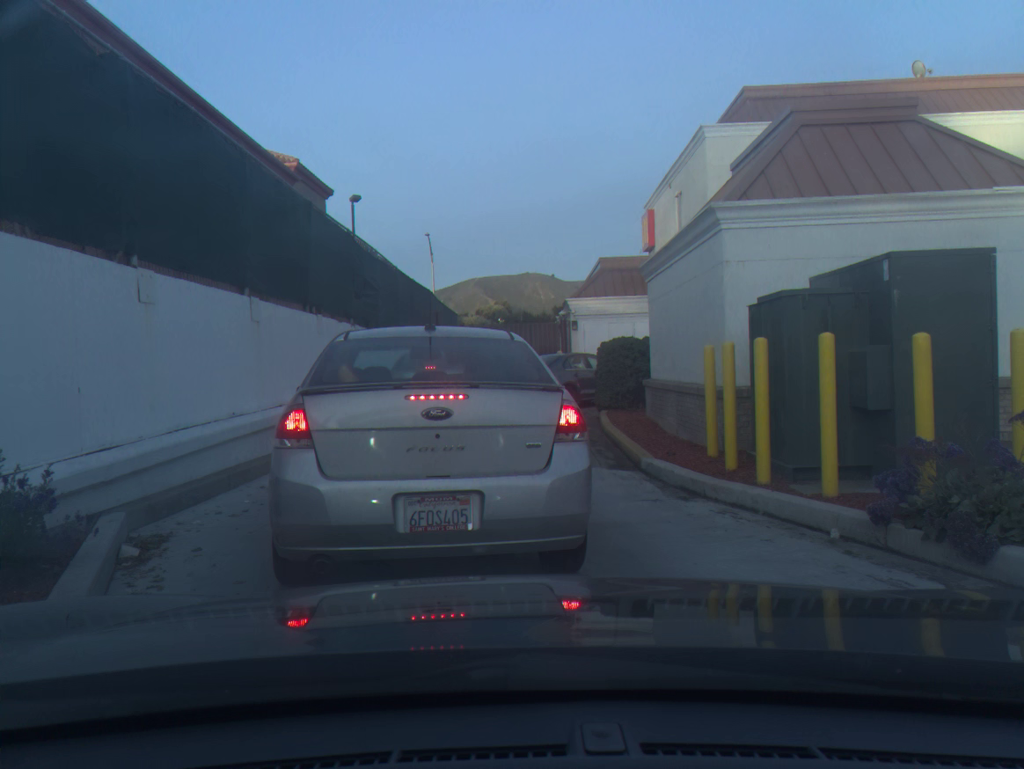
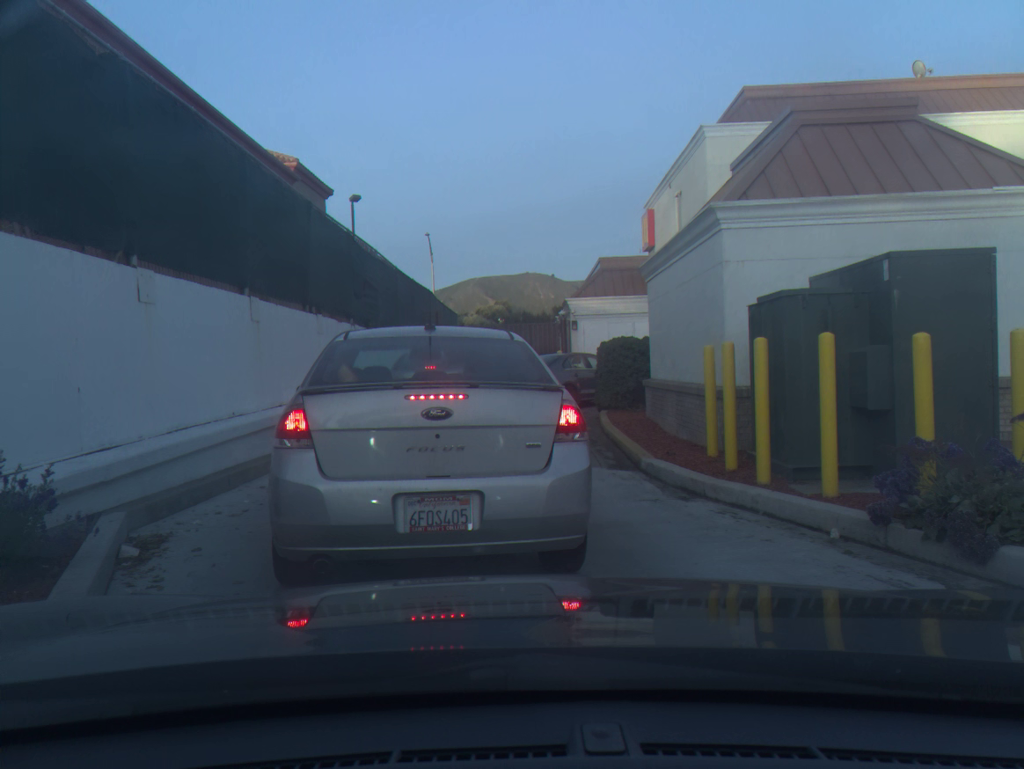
(0.0, 0.0) m; 0°
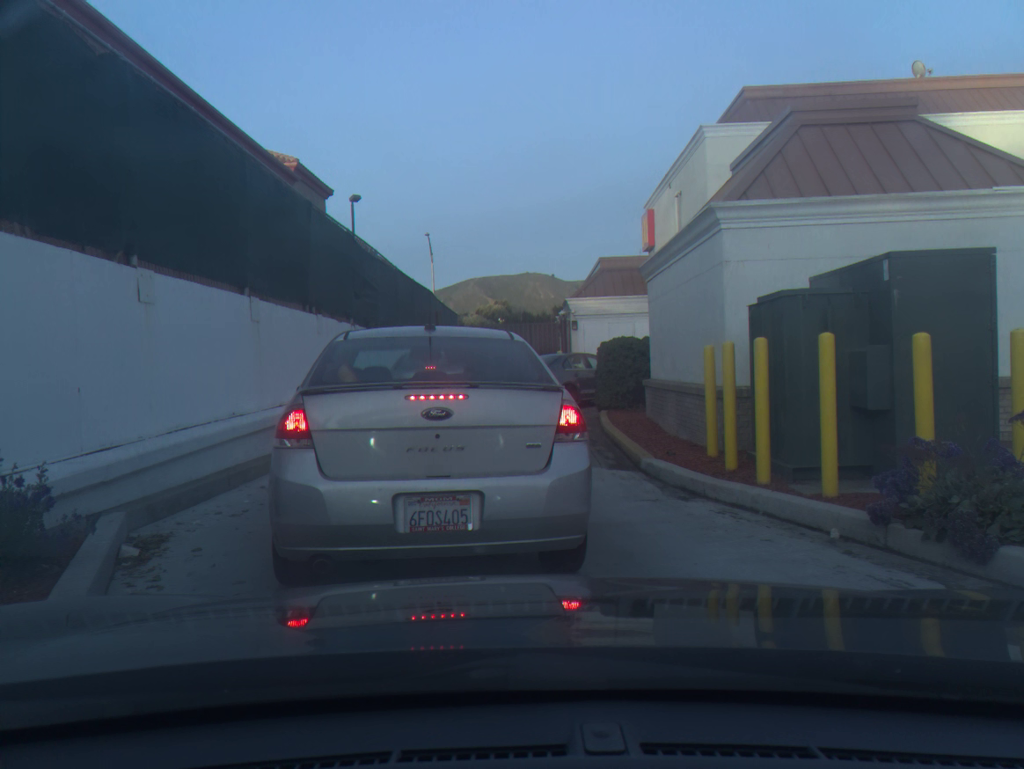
(0.0, 0.0) m; 0°
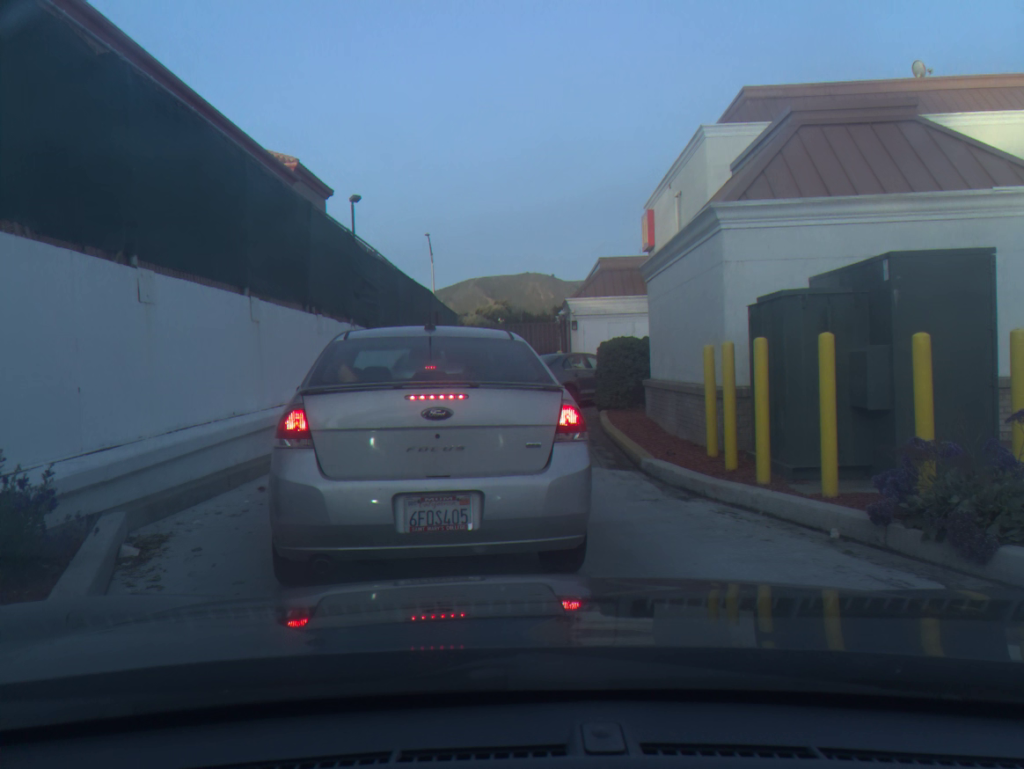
(0.0, 0.0) m; 0°
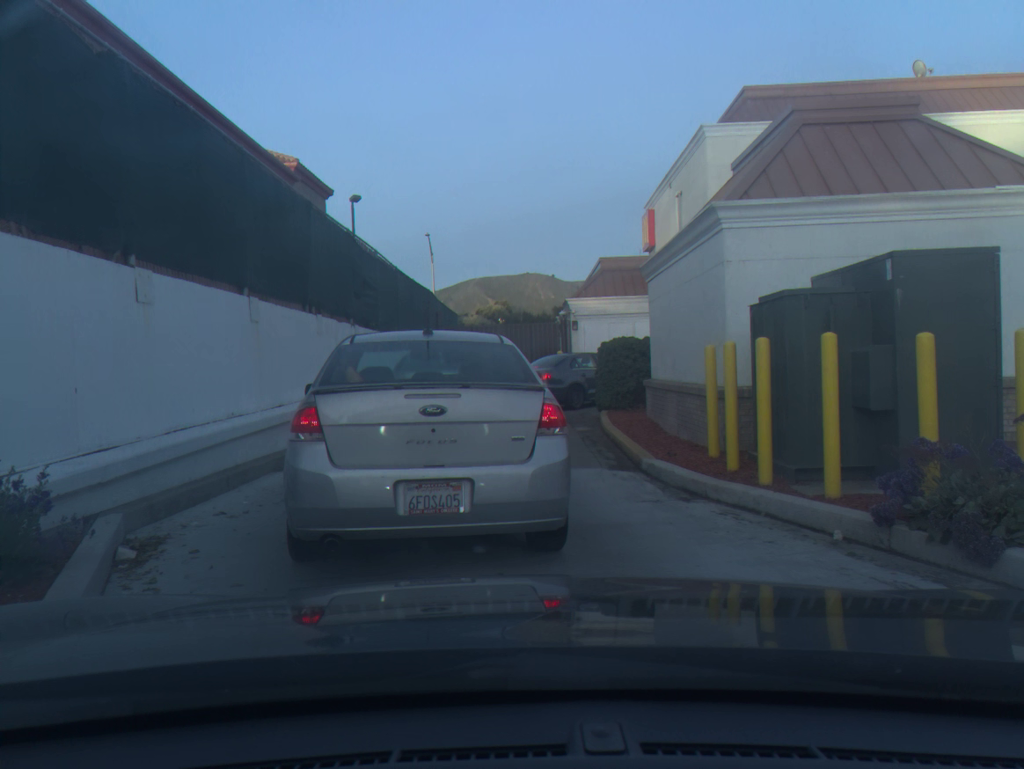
(0.0, 0.0) m; 0°
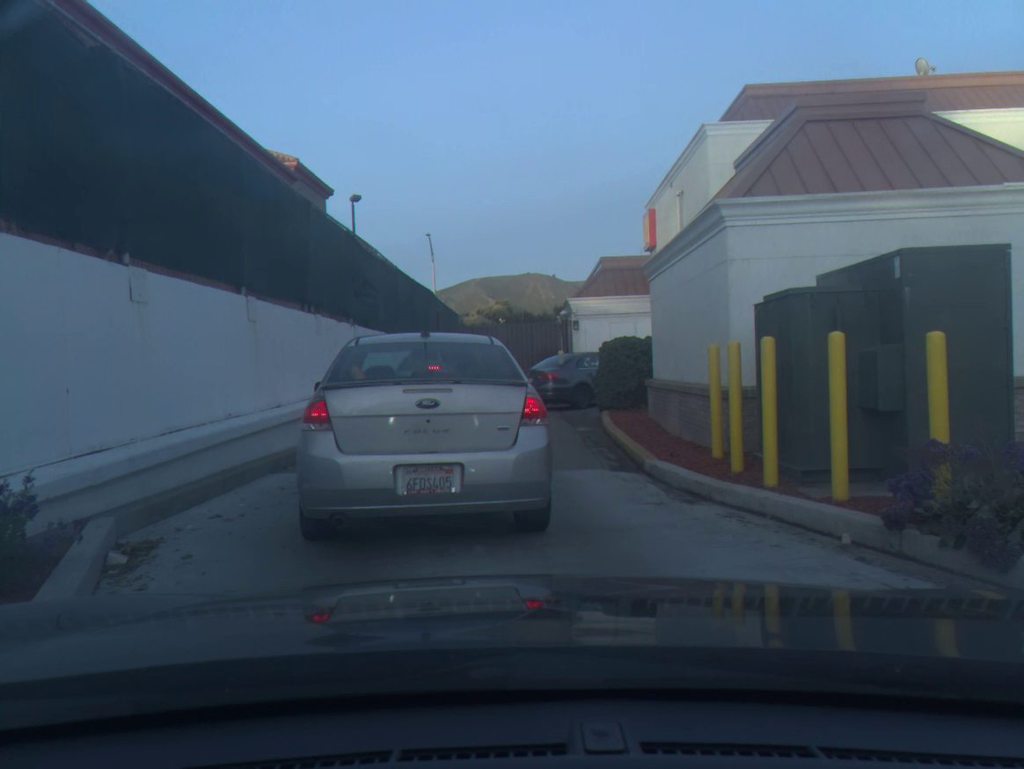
(0.0, +0.1) m; 0°
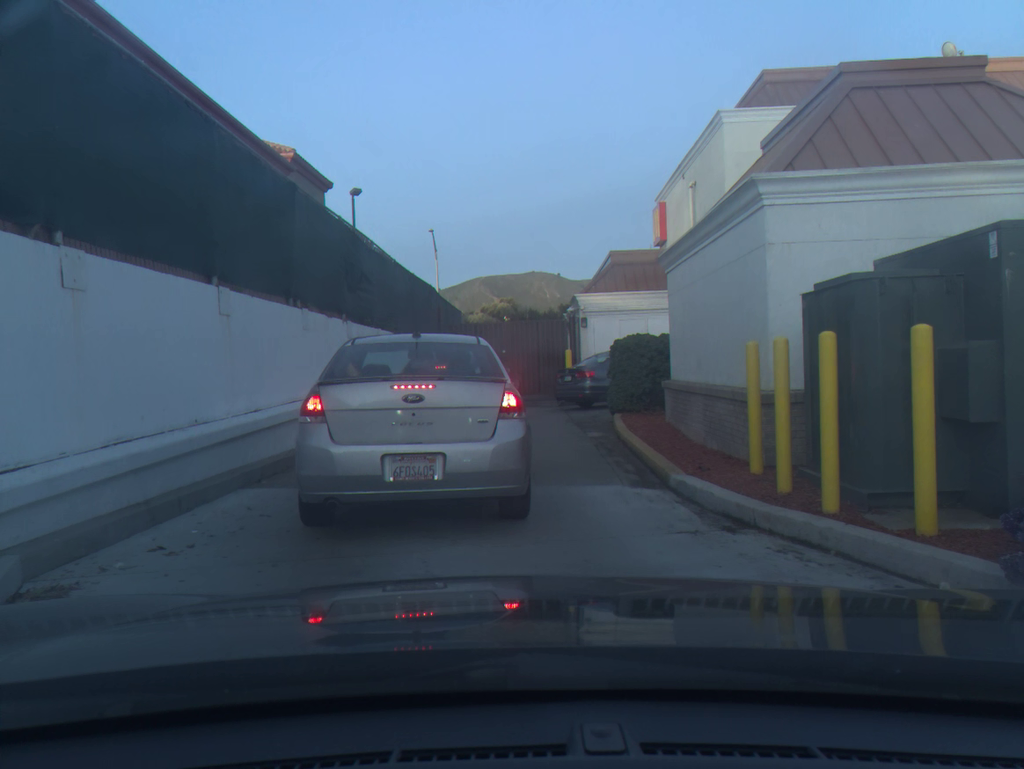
(0.0, +1.1) m; 0°
